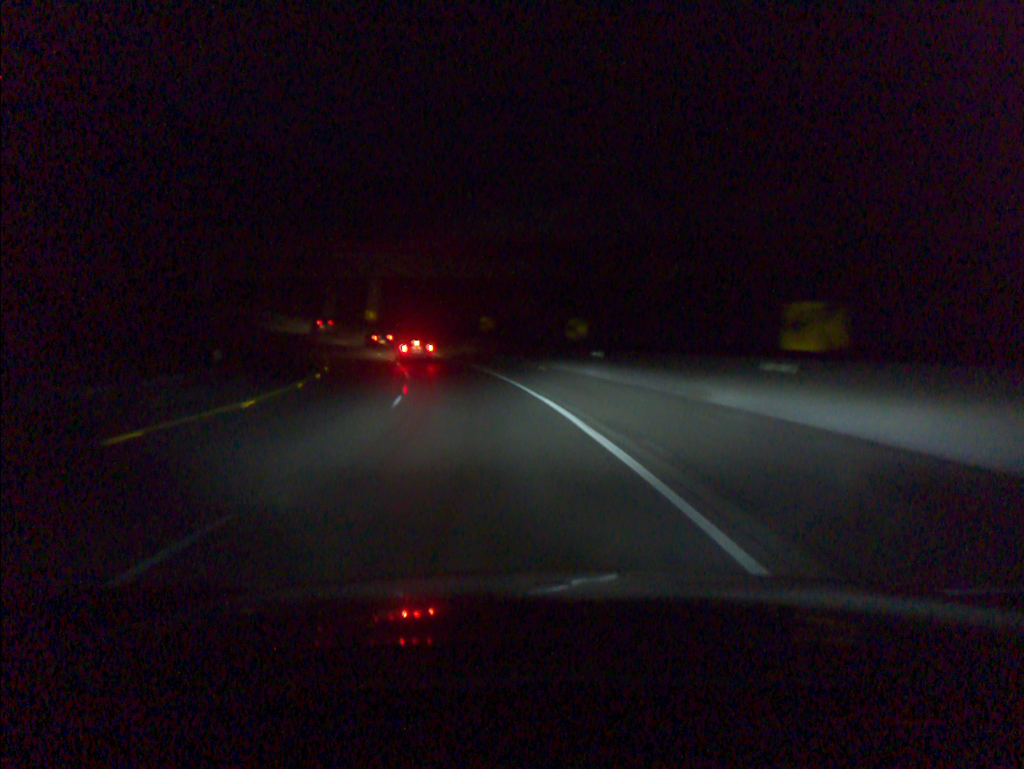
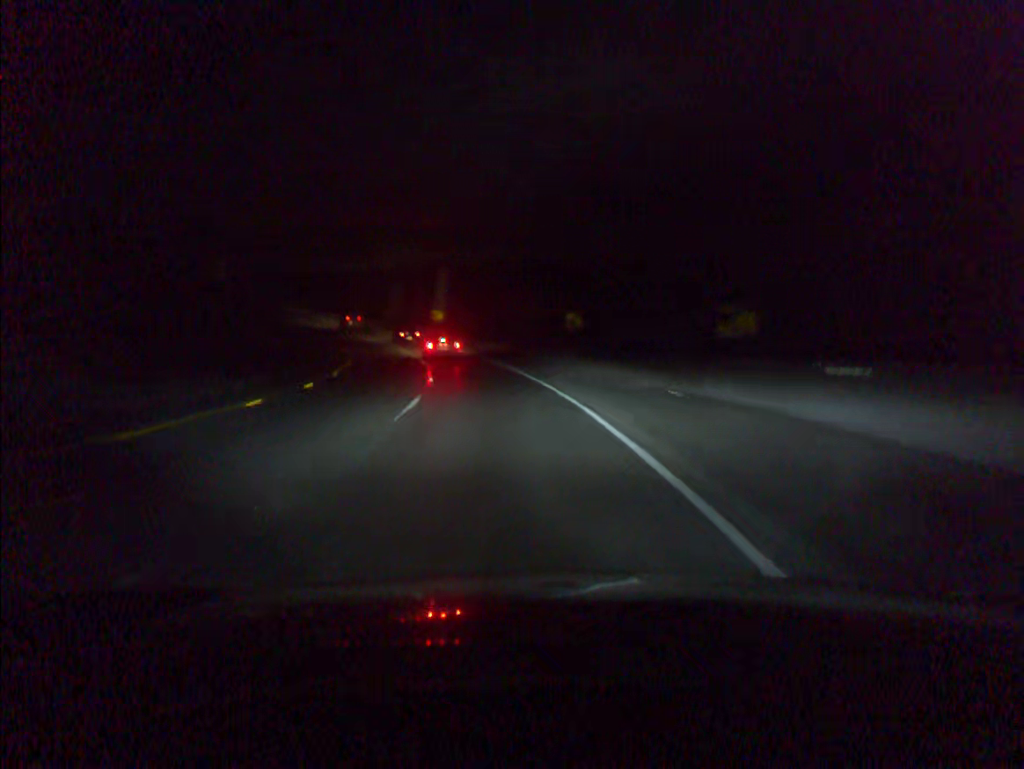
(-0.9, +17.7) m; -6°
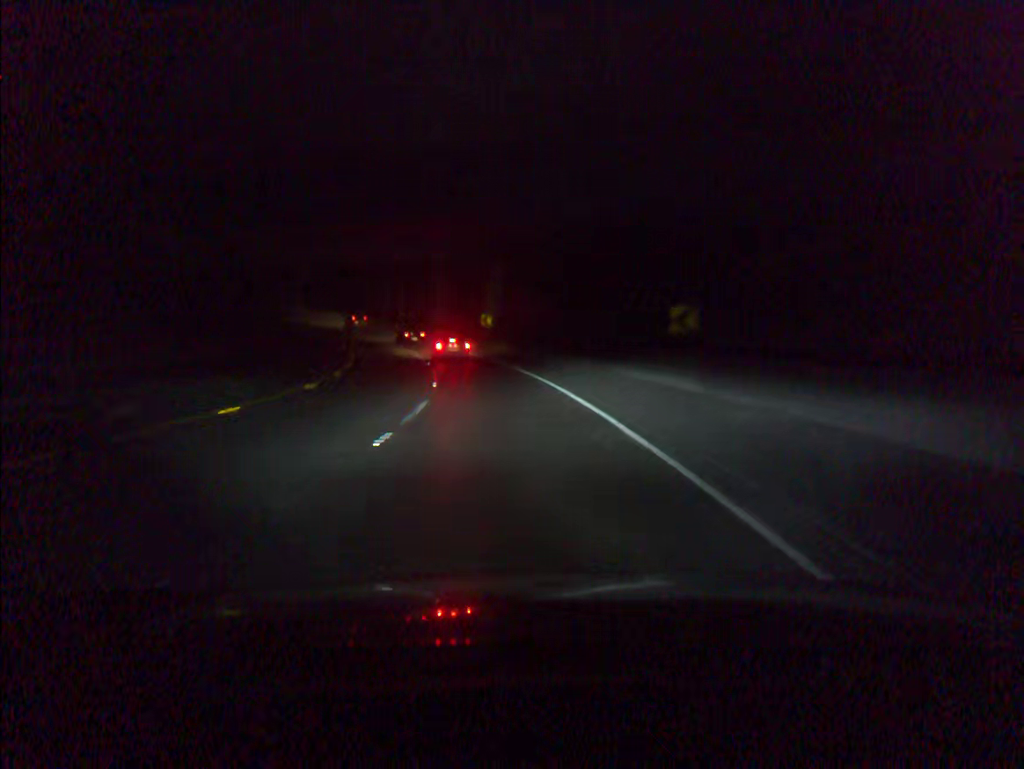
(-0.7, +17.4) m; -4°
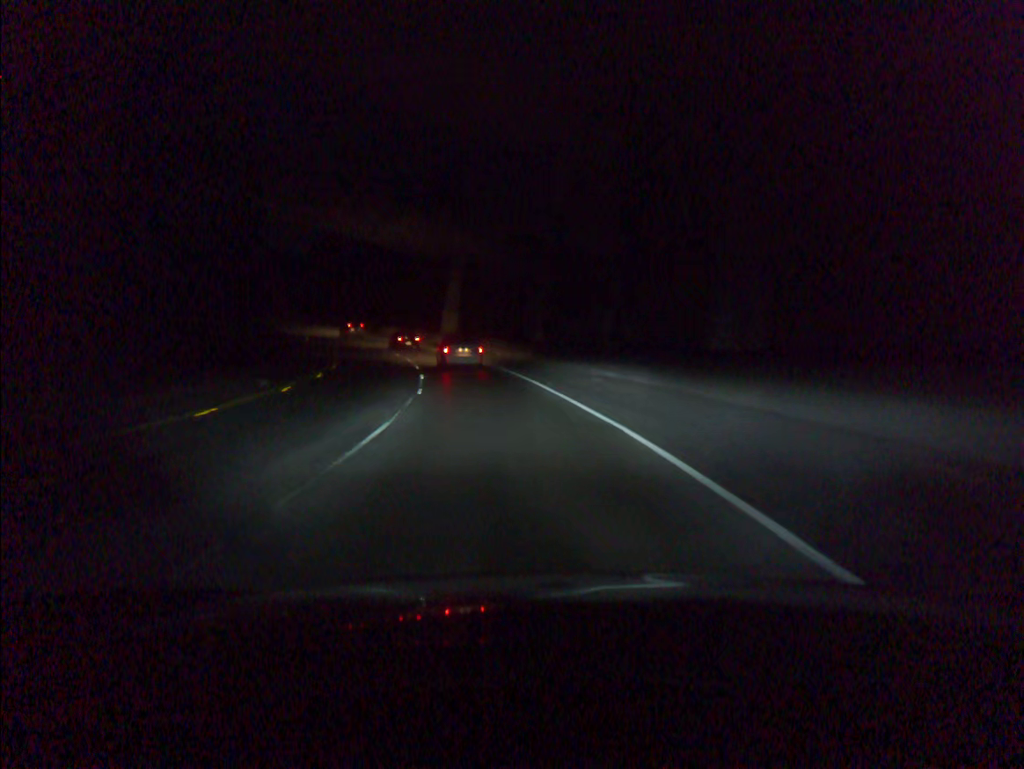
(-8.7, +64.4) m; -16°
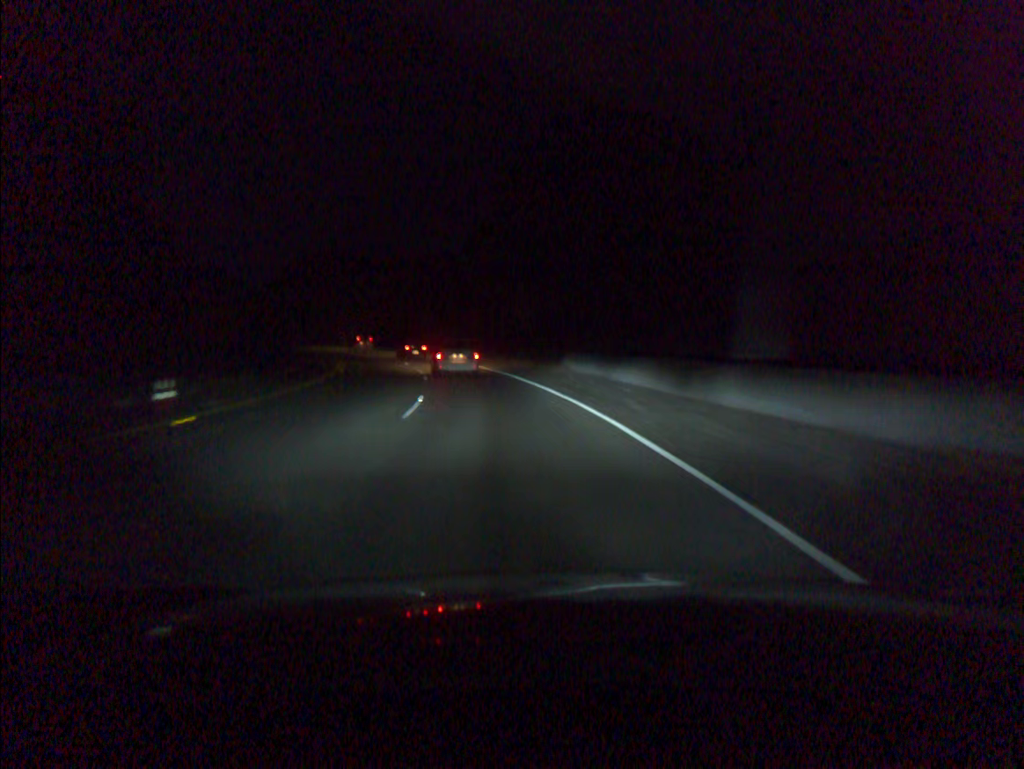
(-7.9, +55.6) m; -16°
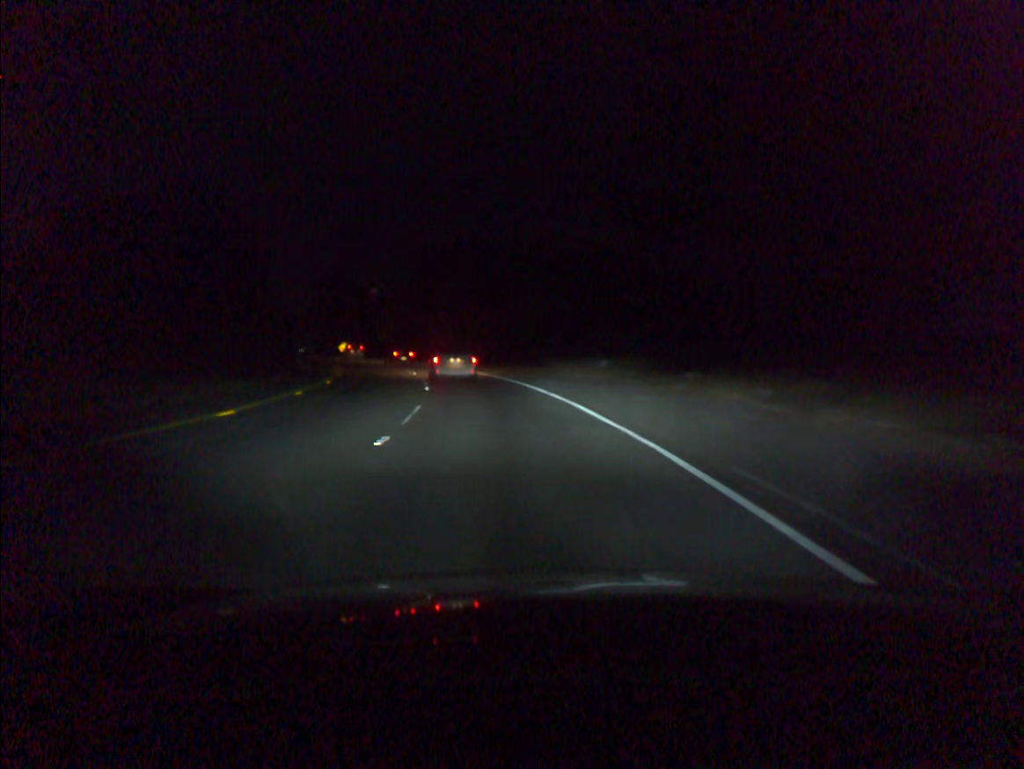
(-3.9, +37.8) m; -12°
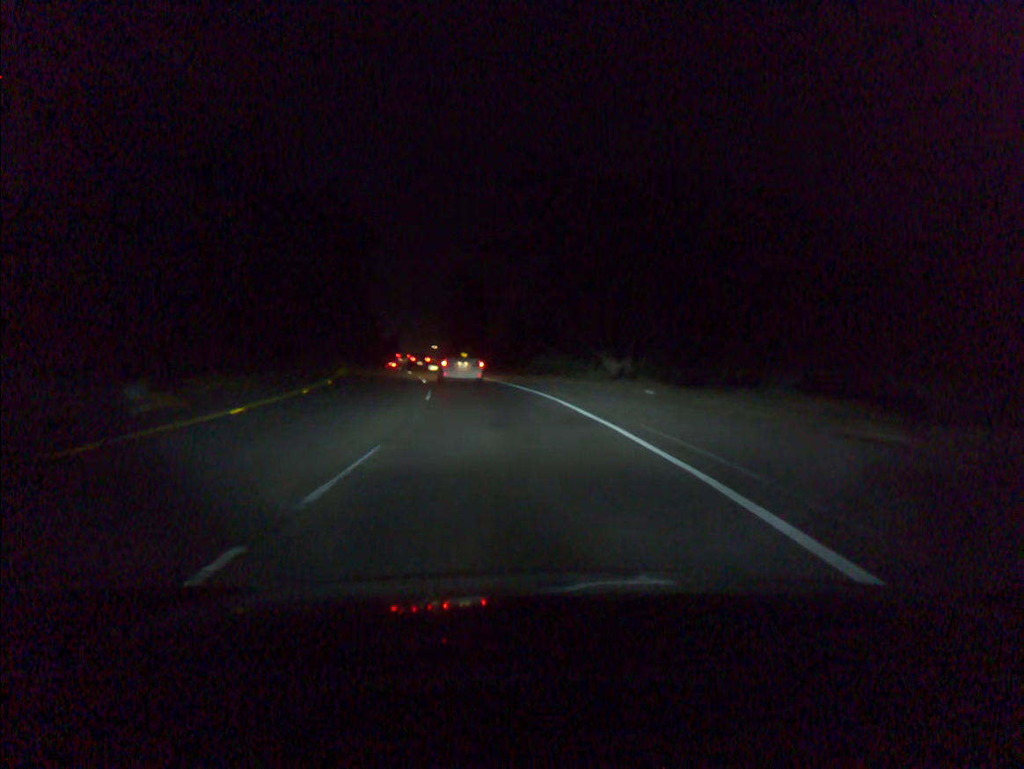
(-4.0, +35.9) m; -13°
